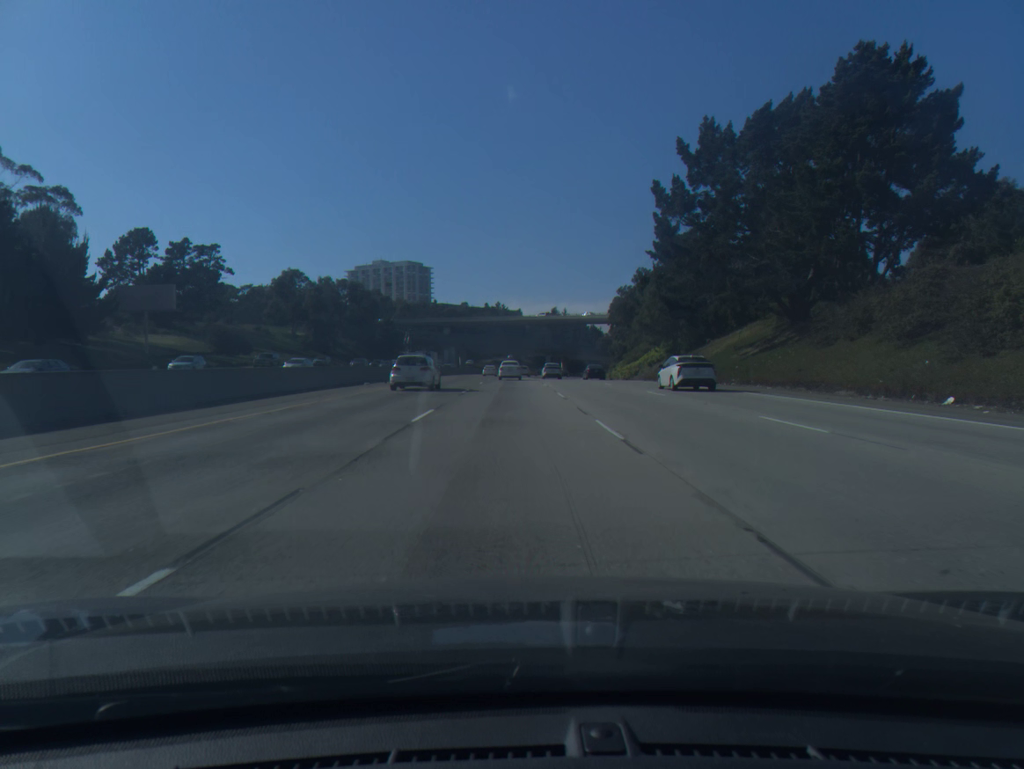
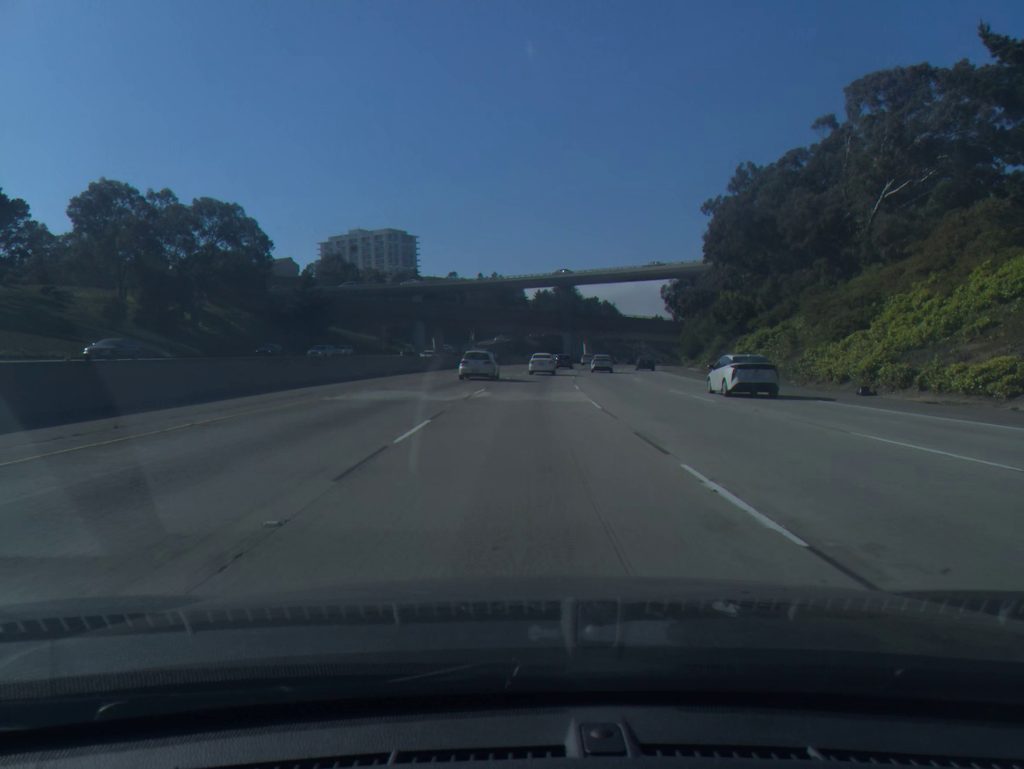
(-0.7, +77.4) m; 0°
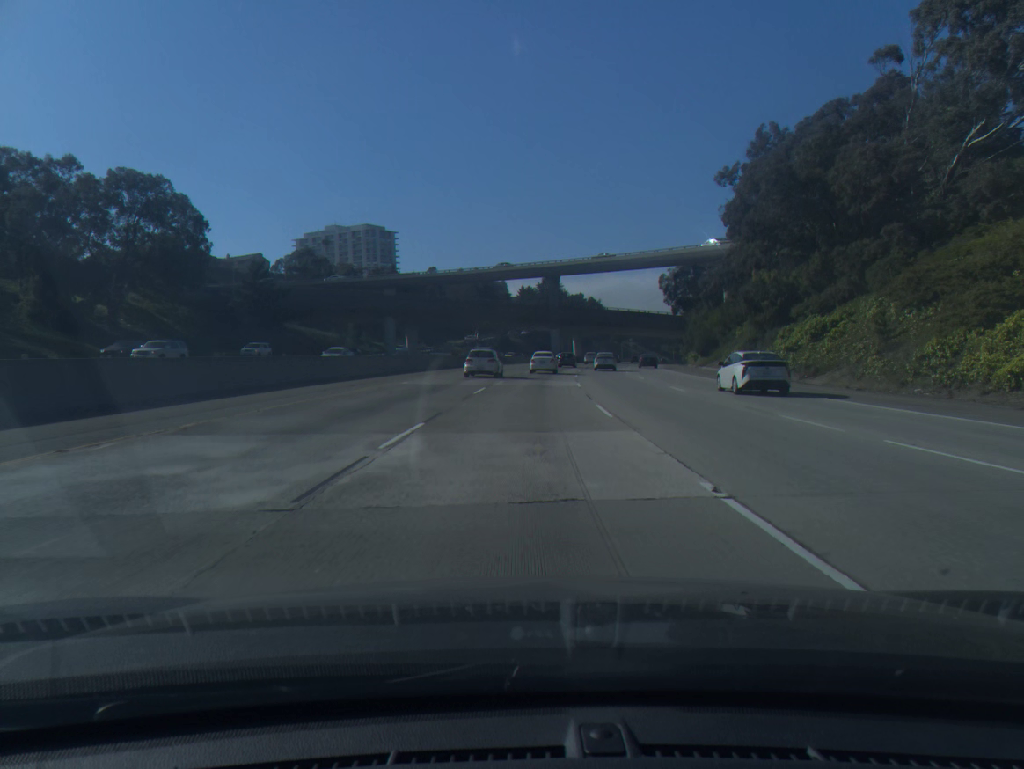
(+0.1, +15.3) m; +1°
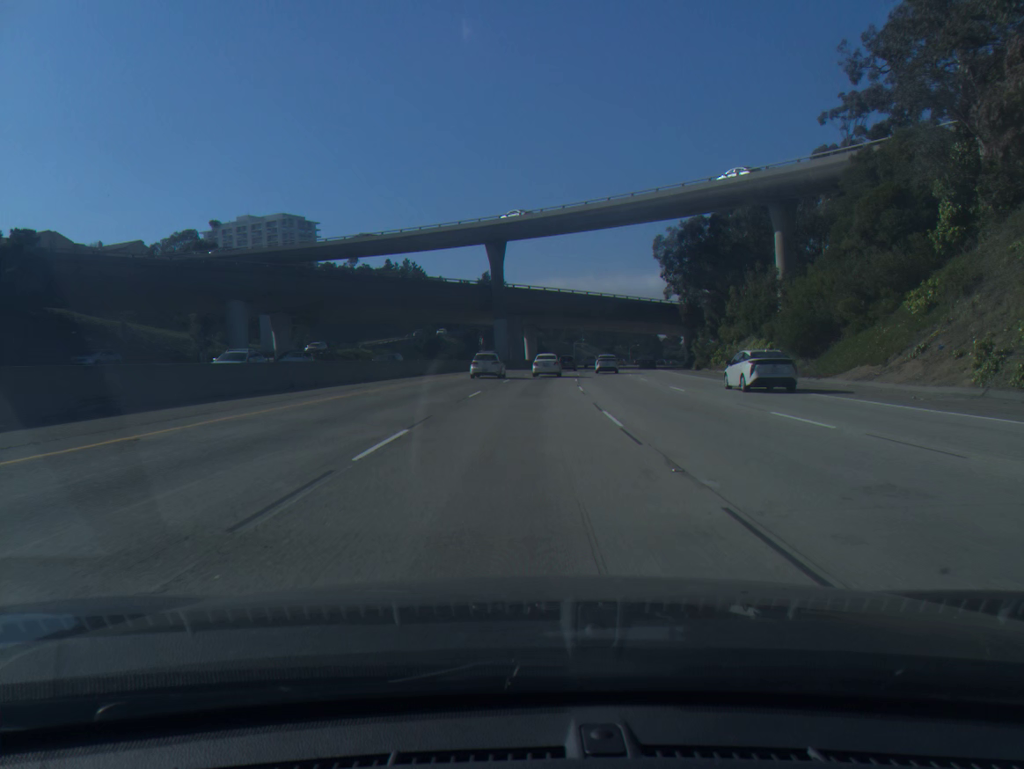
(+1.6, +45.2) m; +4°
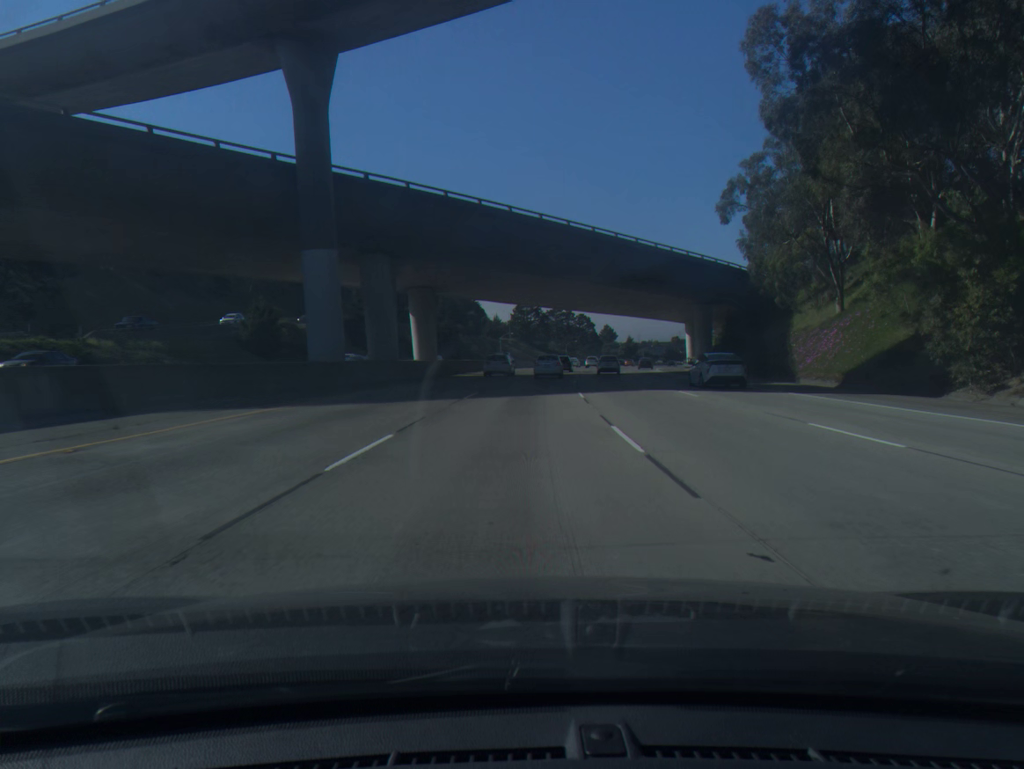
(+2.9, +58.9) m; +6°
